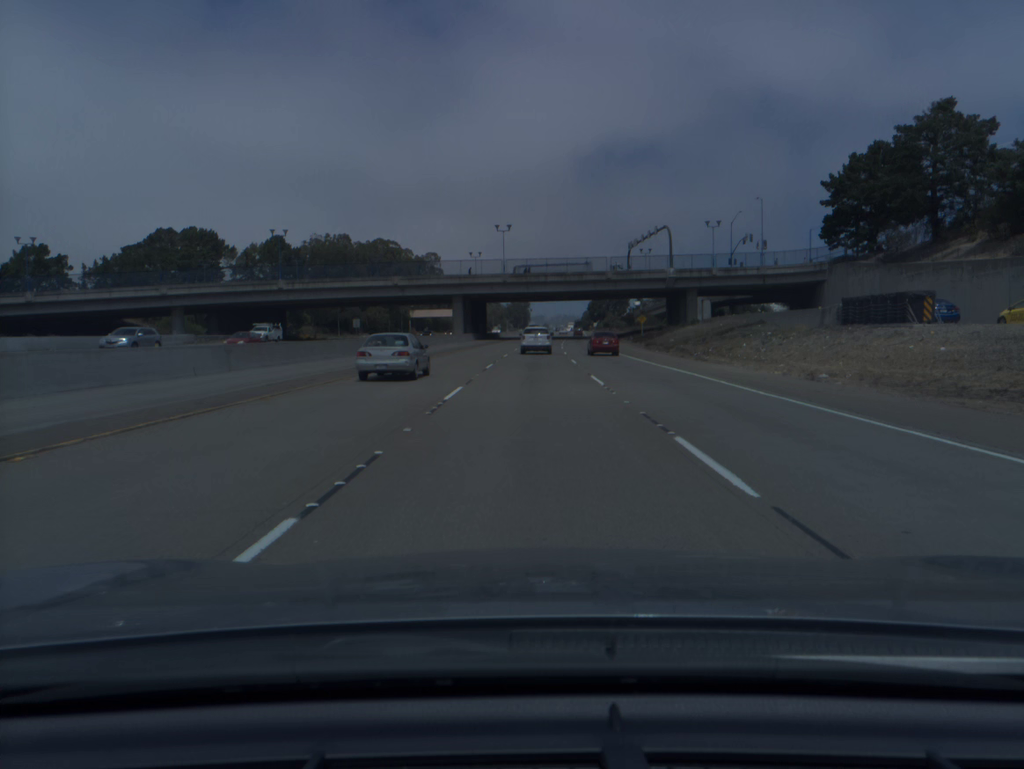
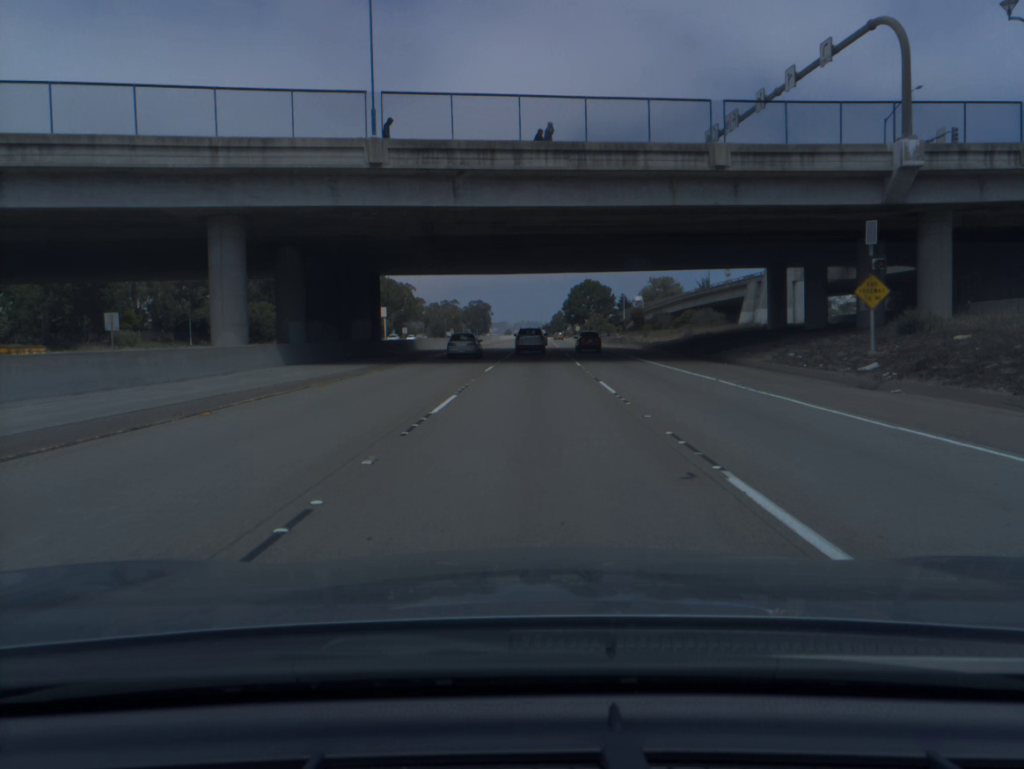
(+1.7, +75.2) m; +3°
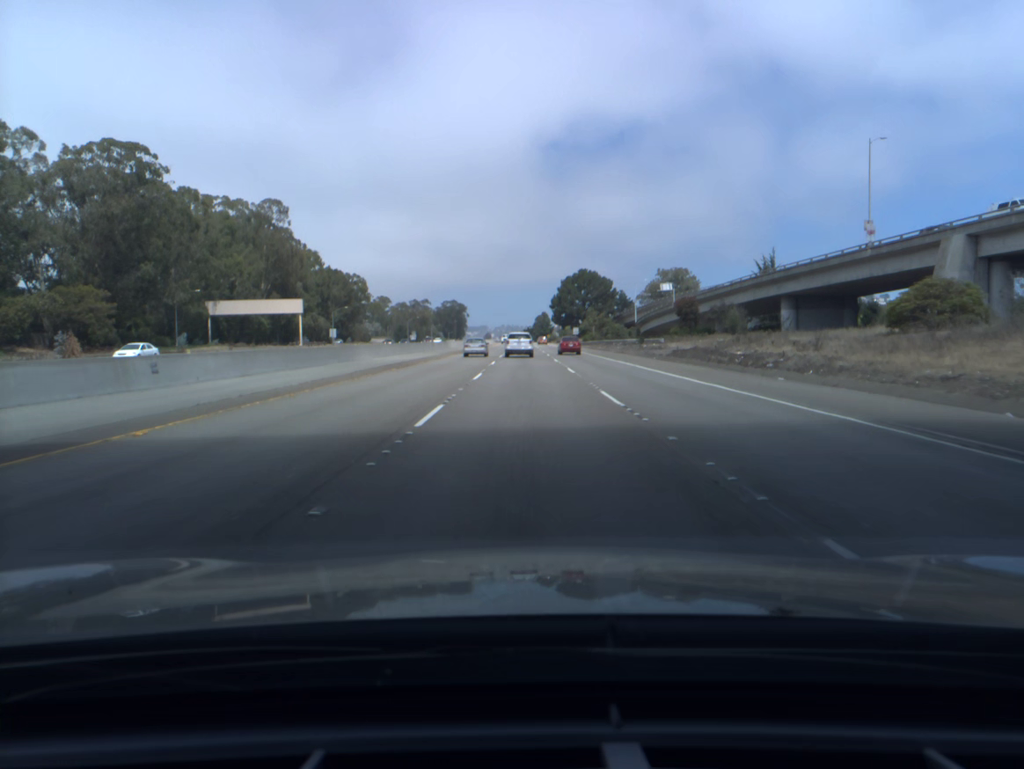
(+0.9, +60.5) m; +1°
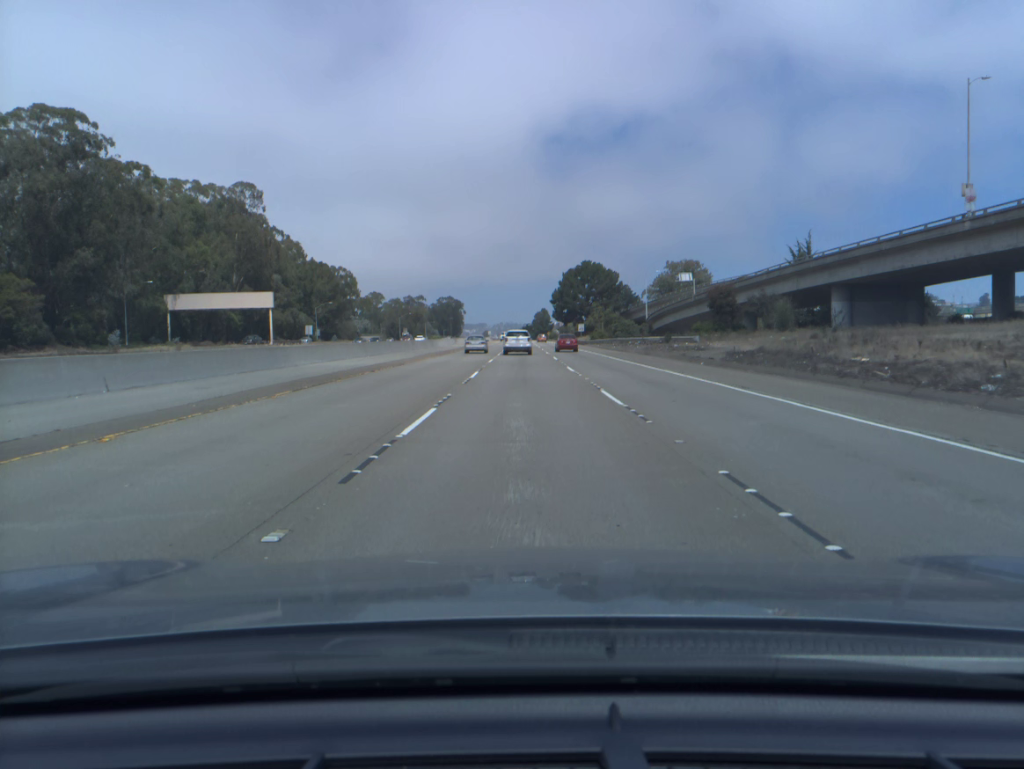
(0.0, +15.2) m; 0°
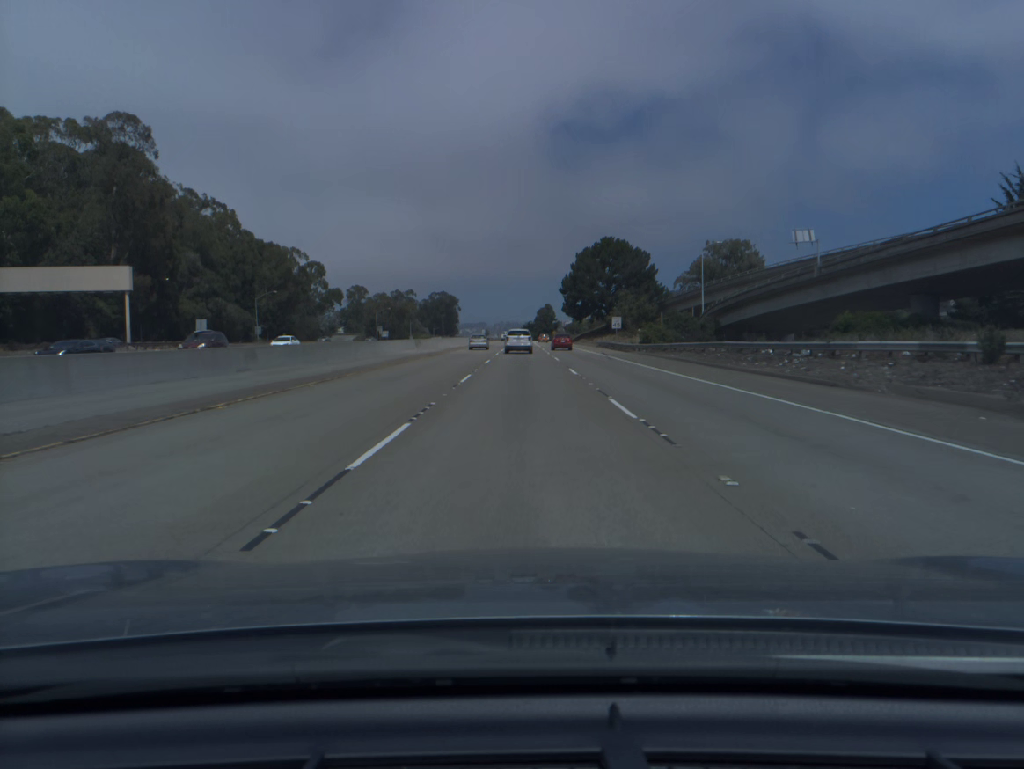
(0.0, +46.0) m; 0°
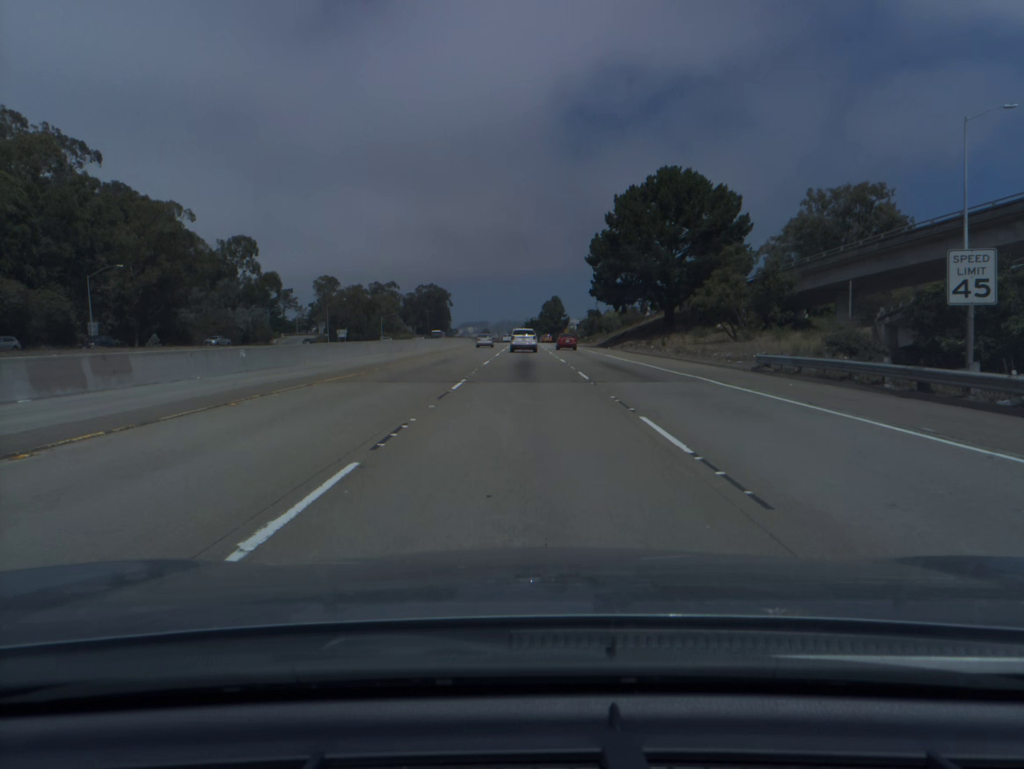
(0.0, +61.5) m; 0°
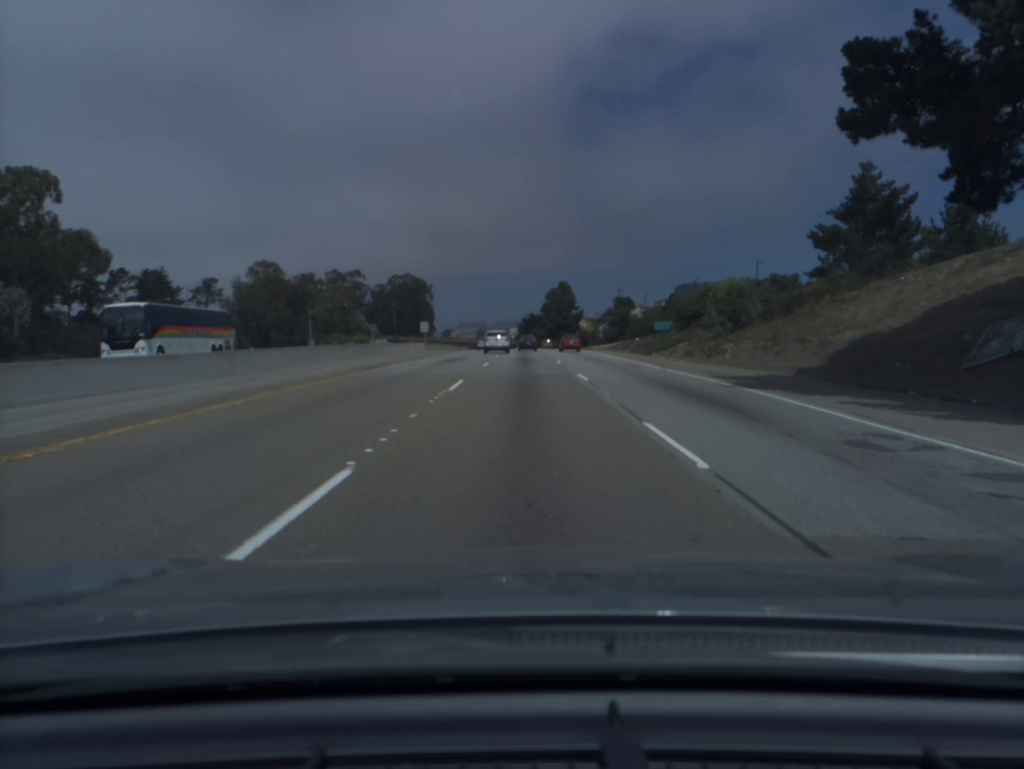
(+0.1, +74.7) m; 0°
